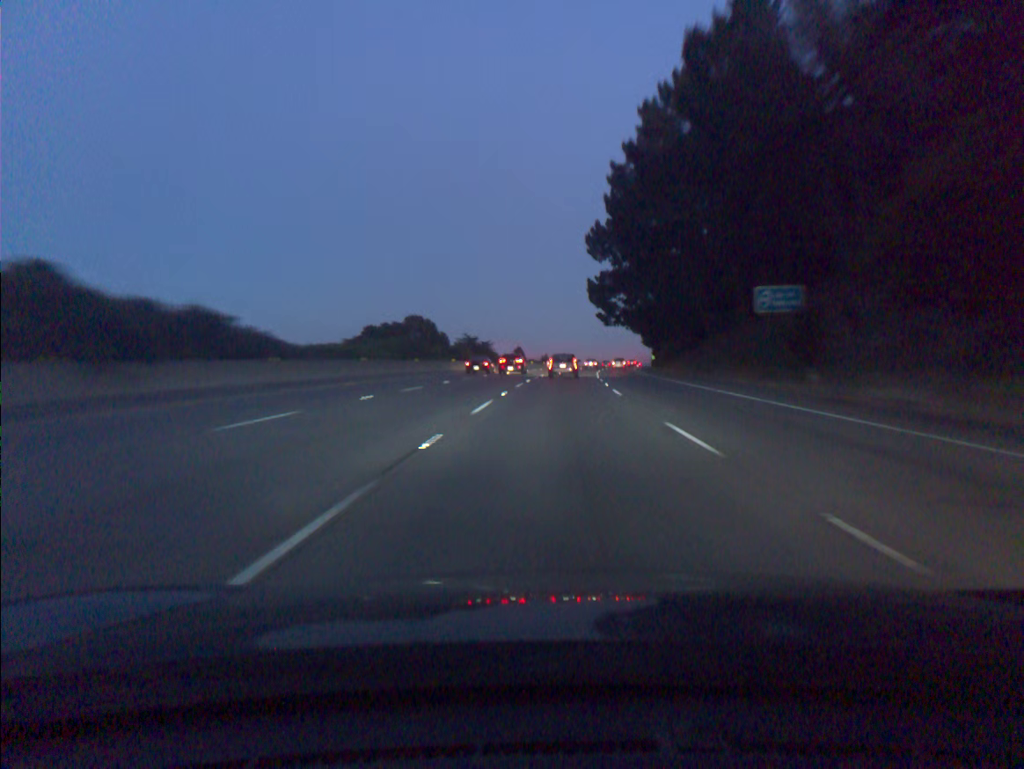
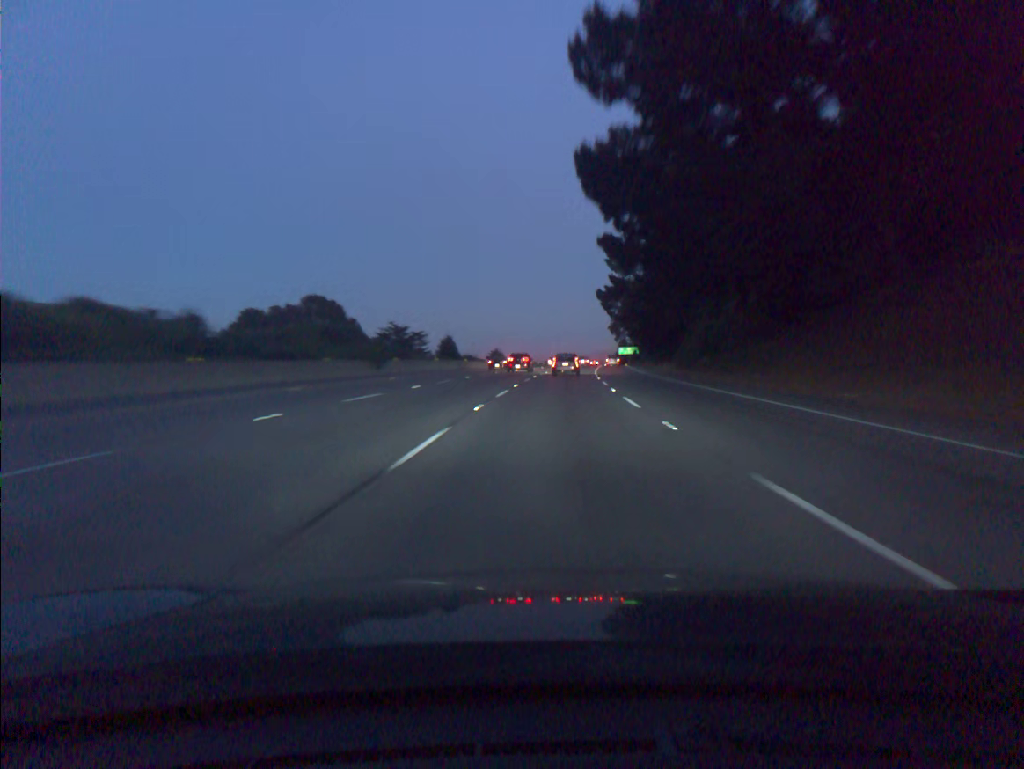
(+1.4, +50.1) m; +3°
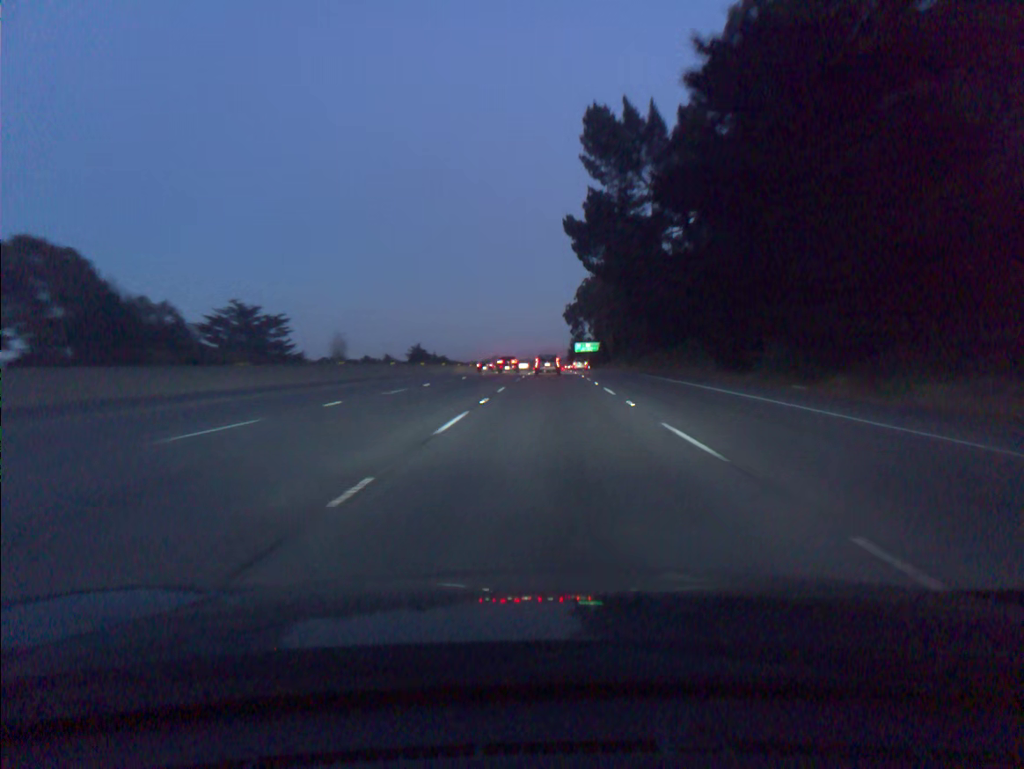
(+2.6, +67.4) m; +4°
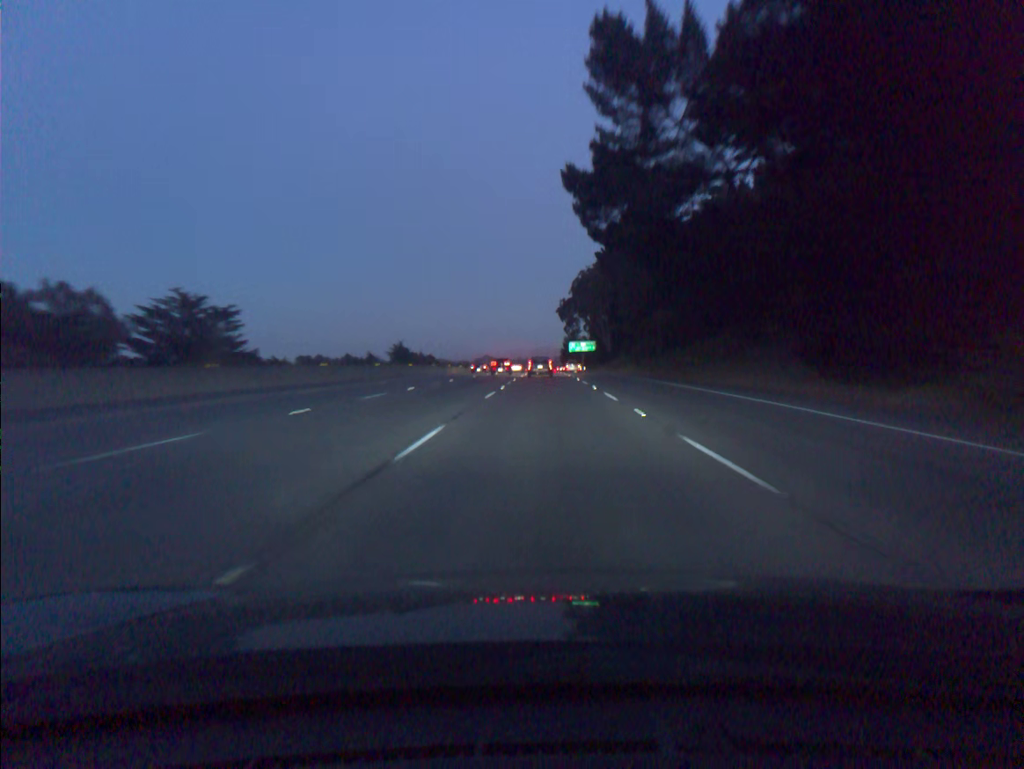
(+0.1, +17.0) m; +1°
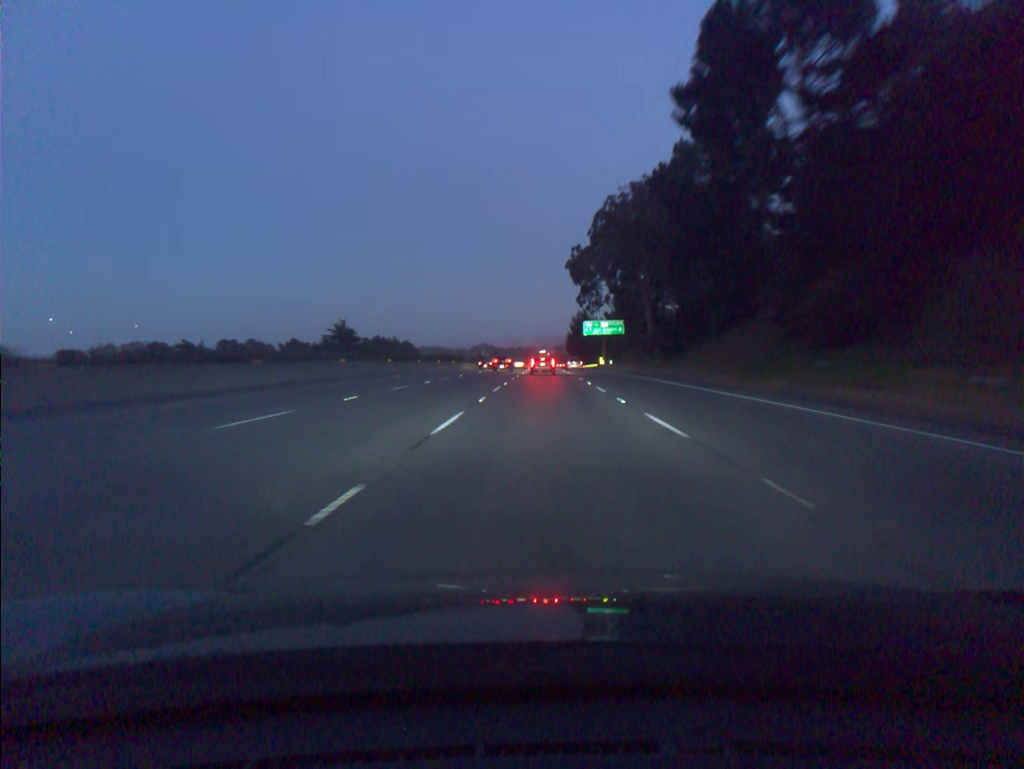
(+0.1, +68.3) m; 0°
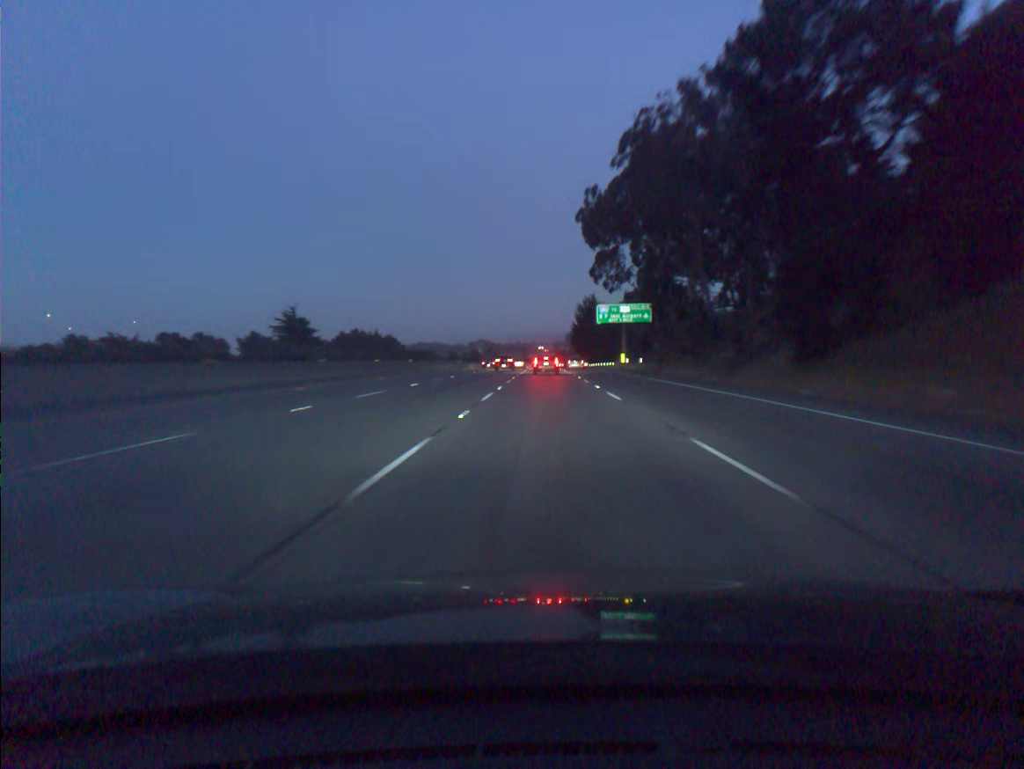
(0.0, +34.0) m; 0°
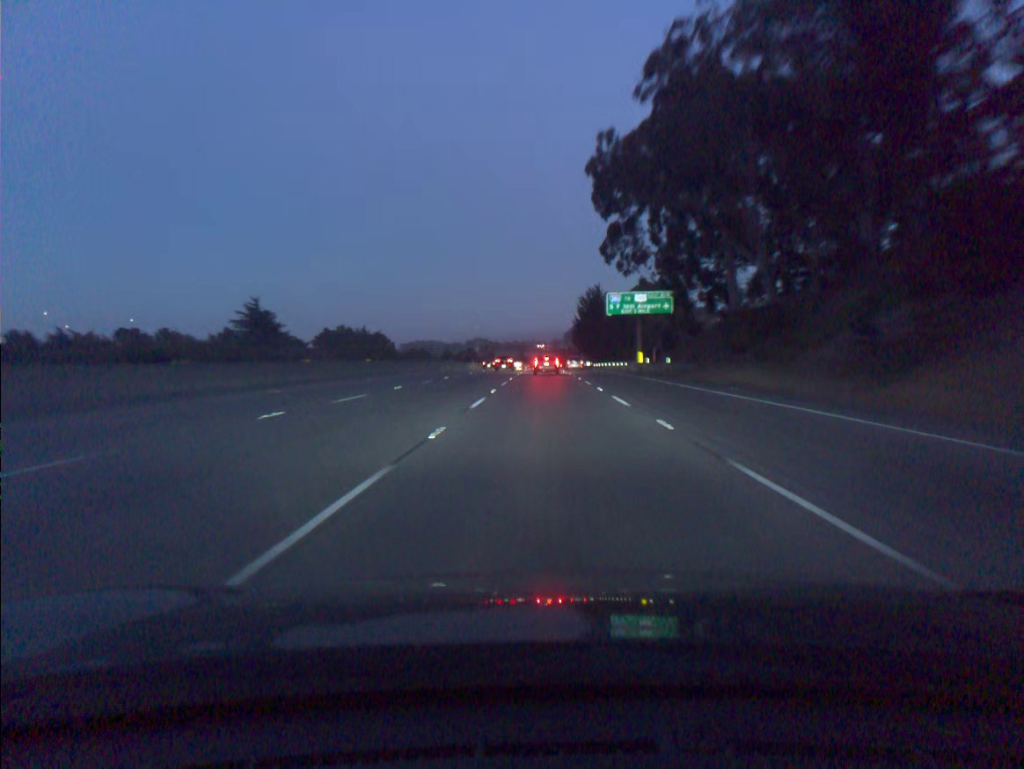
(0.0, +16.9) m; 0°
